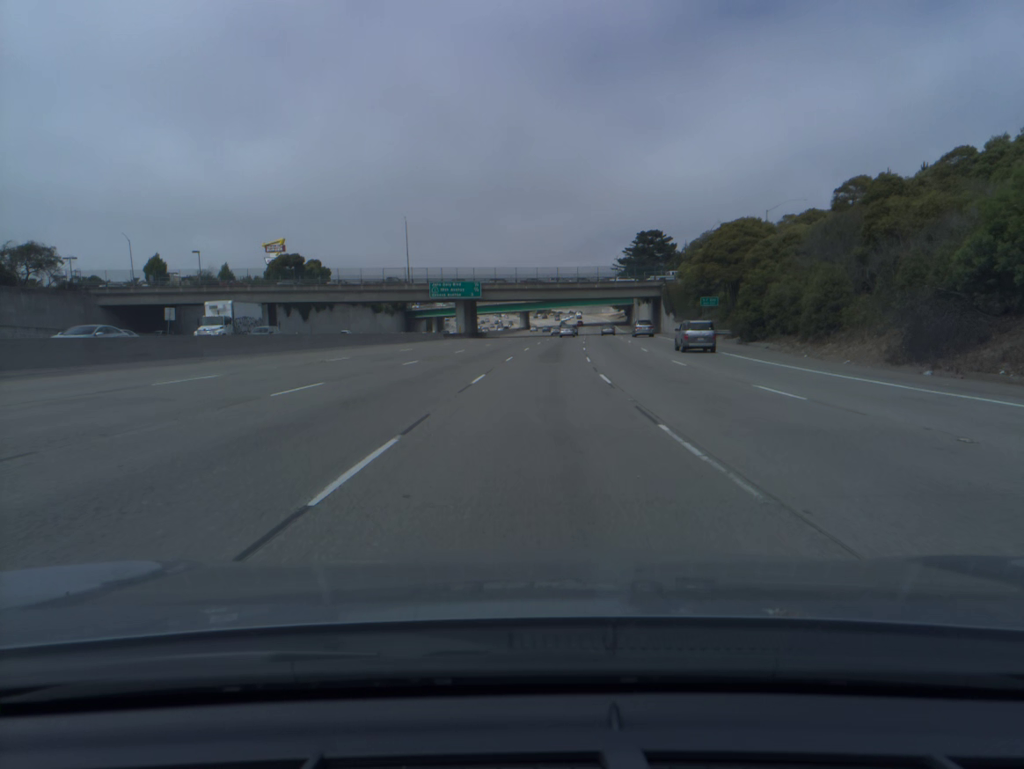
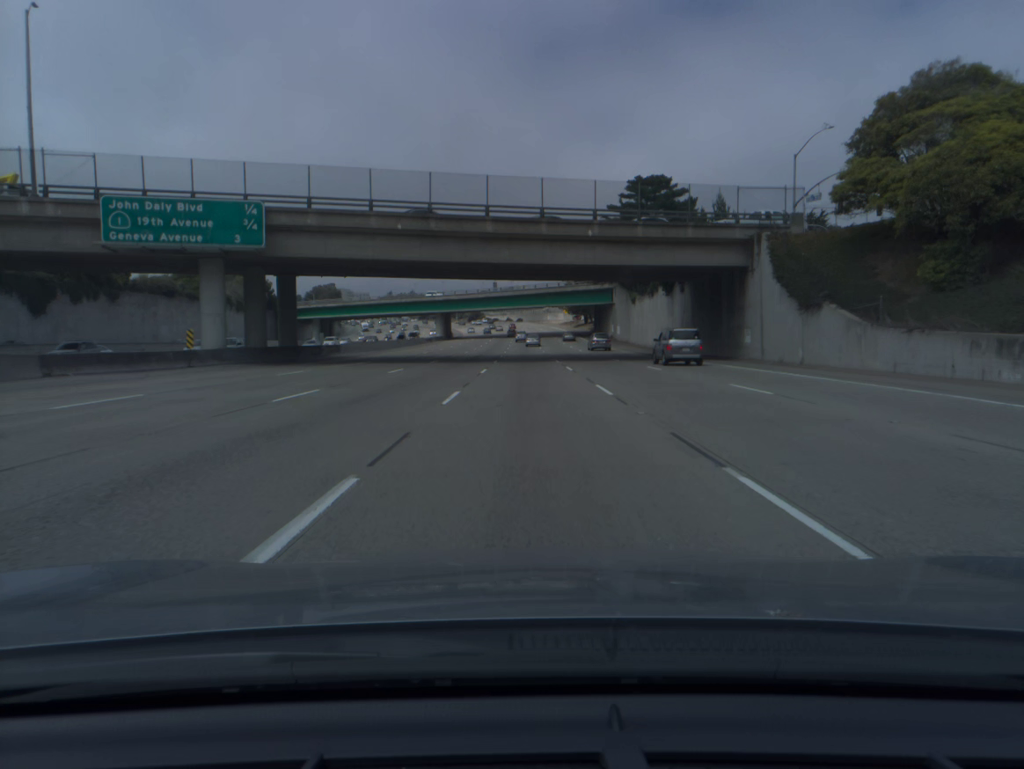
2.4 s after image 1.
(+3.7, +74.2) m; +5°
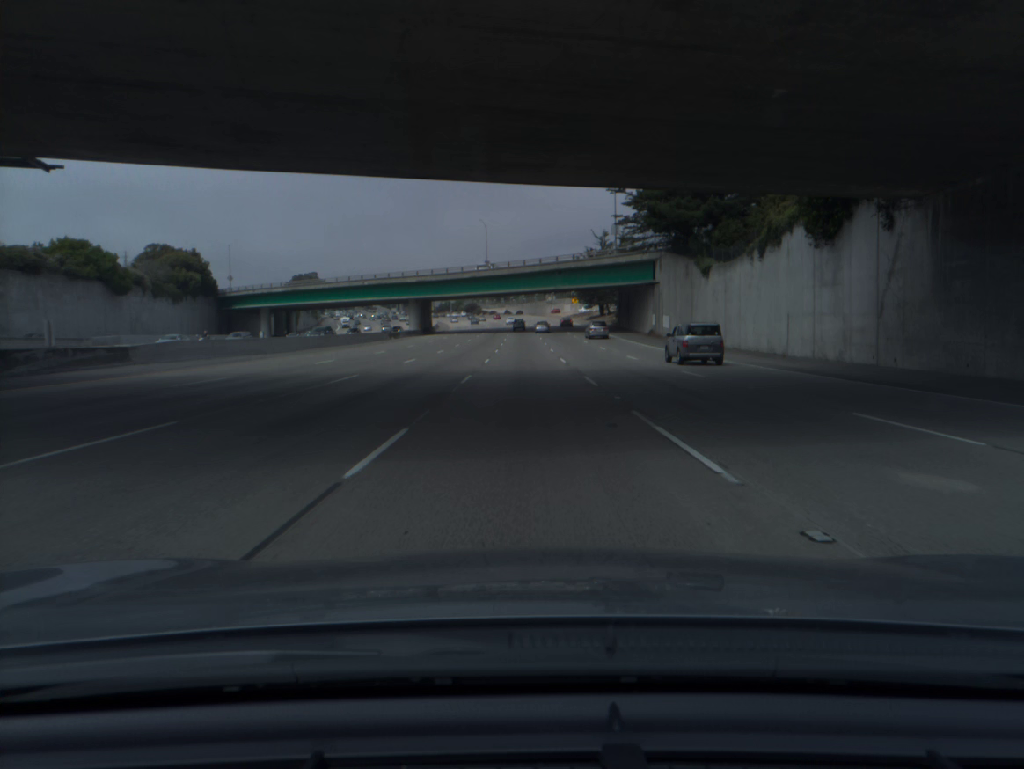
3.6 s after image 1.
(+0.1, +37.5) m; 0°
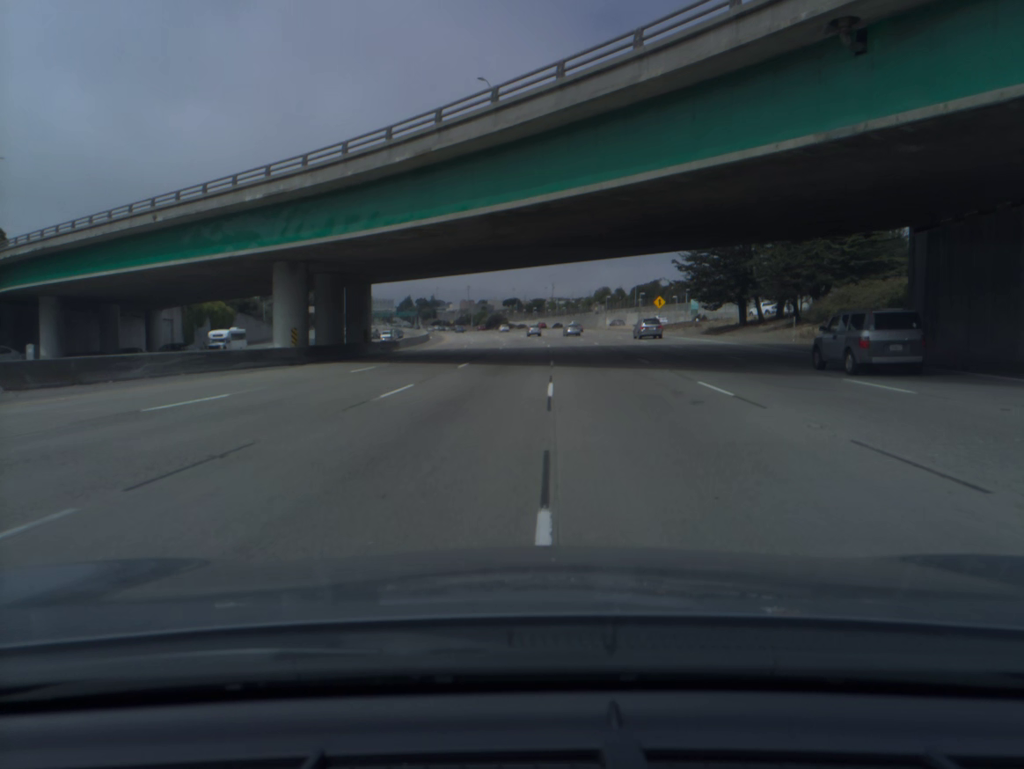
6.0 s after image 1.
(-1.8, +76.8) m; -2°
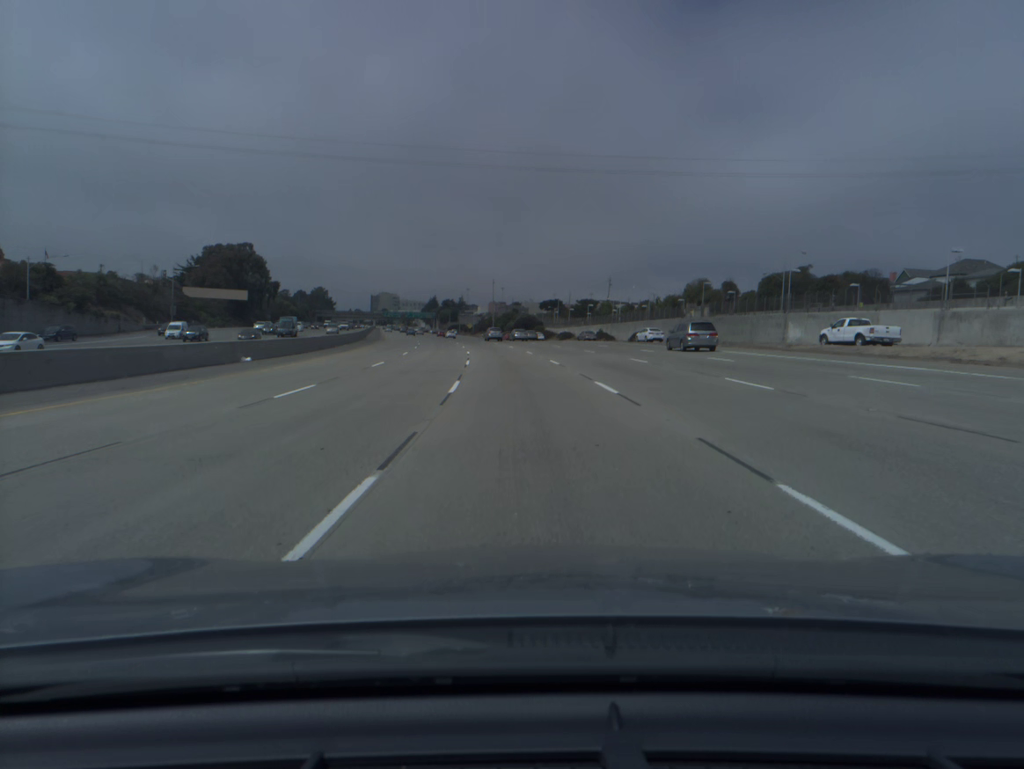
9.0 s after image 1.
(-0.9, +97.8) m; -2°
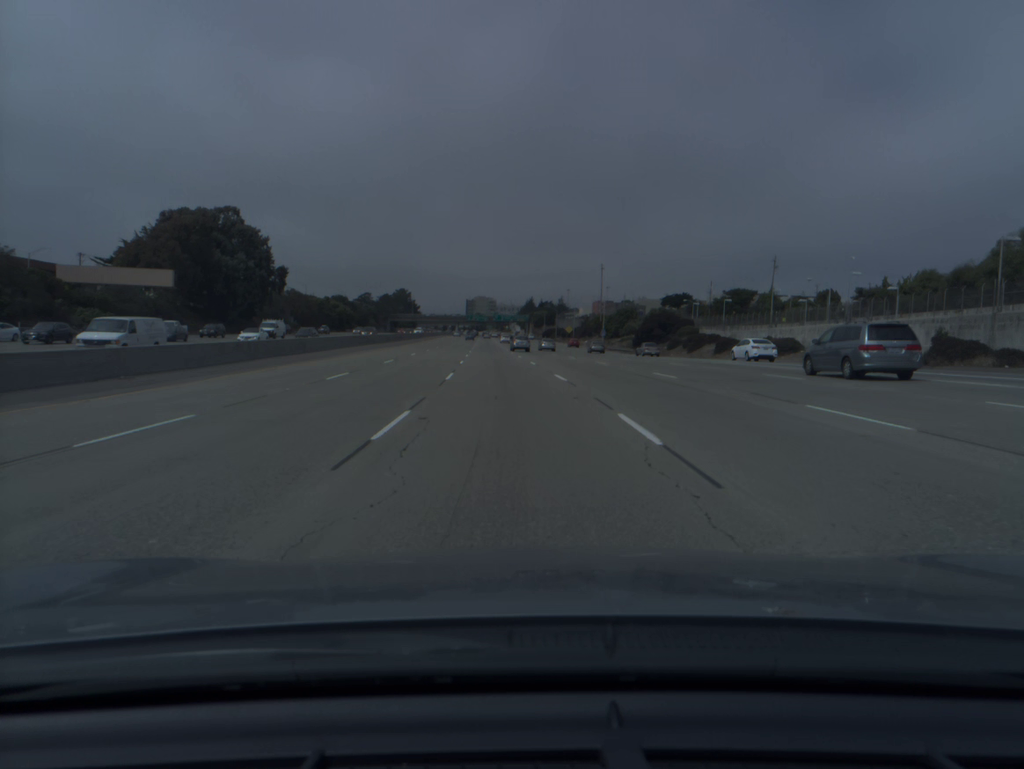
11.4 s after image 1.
(-4.6, +78.5) m; -7°
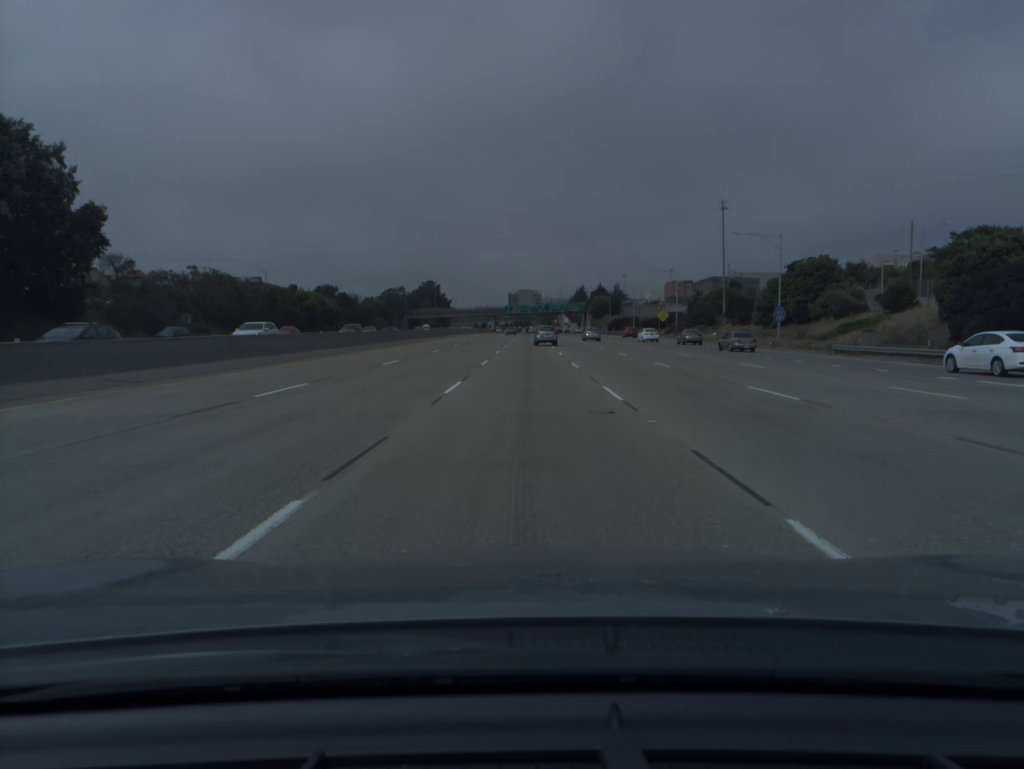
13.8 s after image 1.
(-3.6, +79.6) m; -4°
